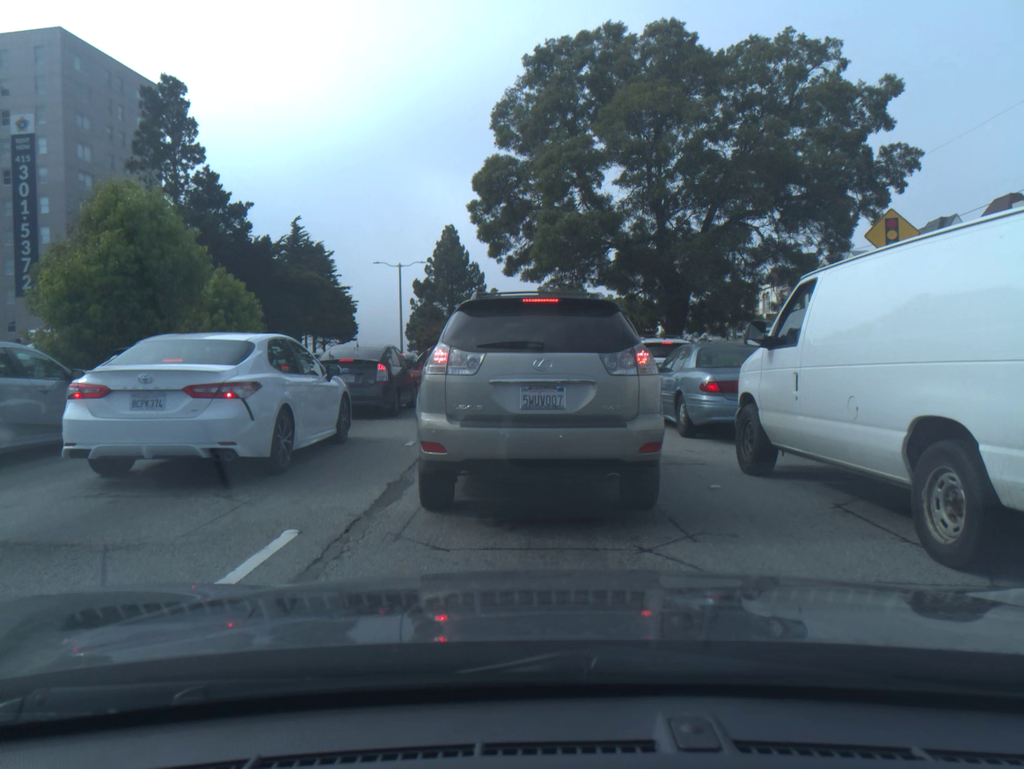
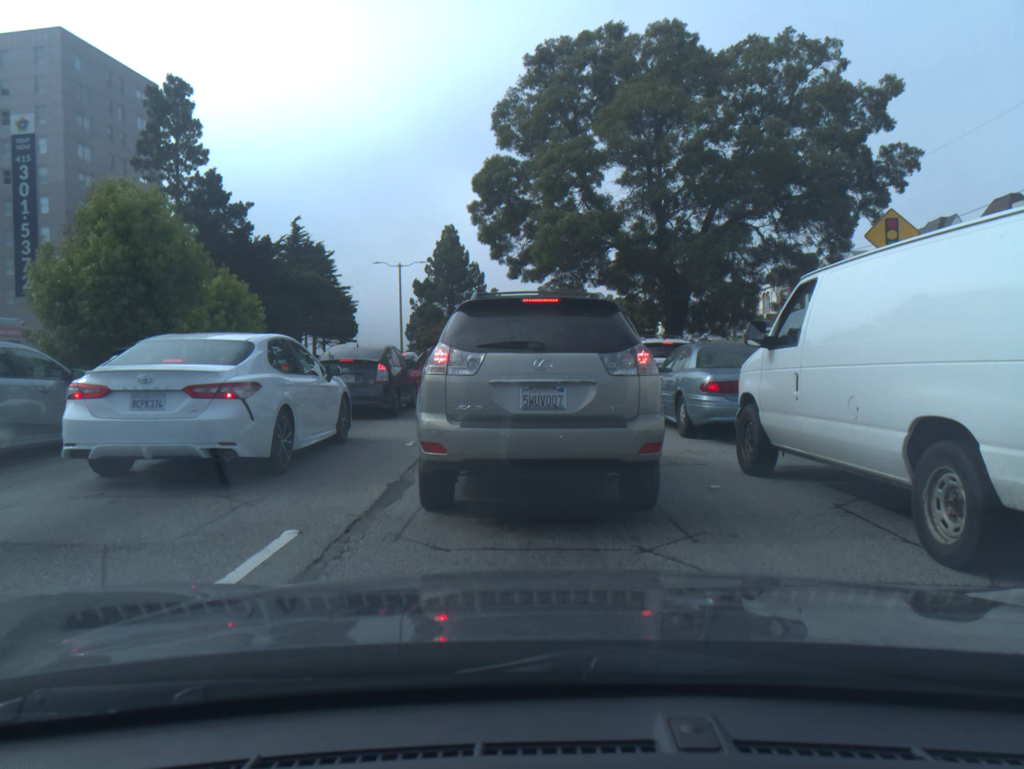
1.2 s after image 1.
(0.0, 0.0) m; 0°
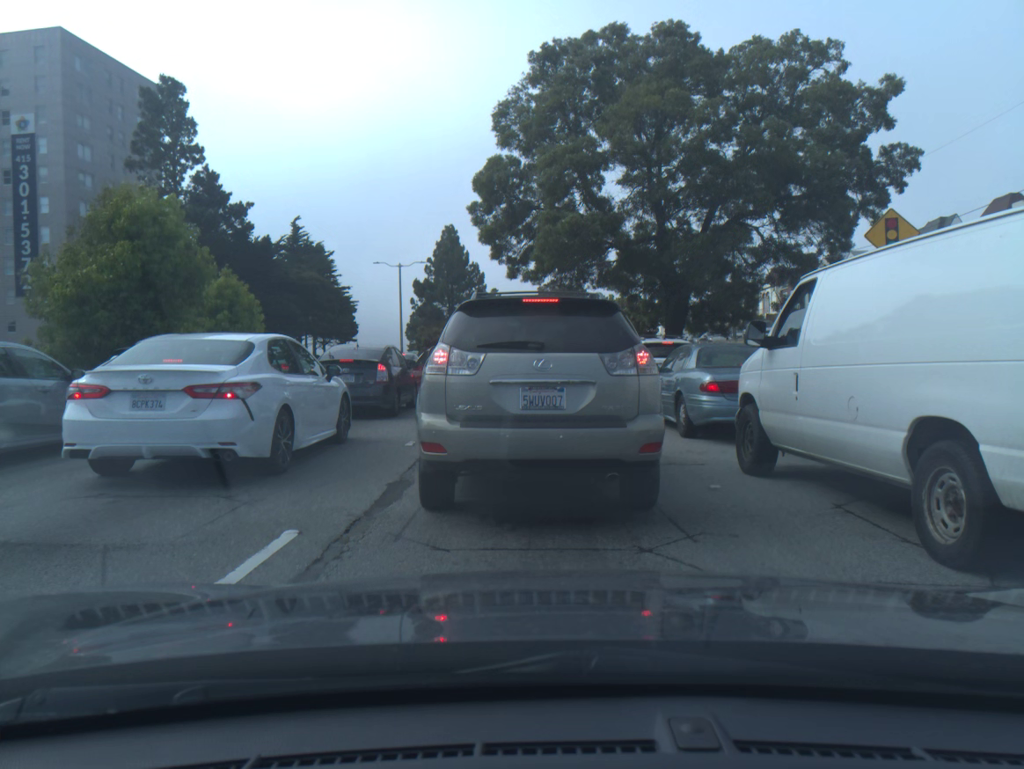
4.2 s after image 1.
(0.0, 0.0) m; 0°
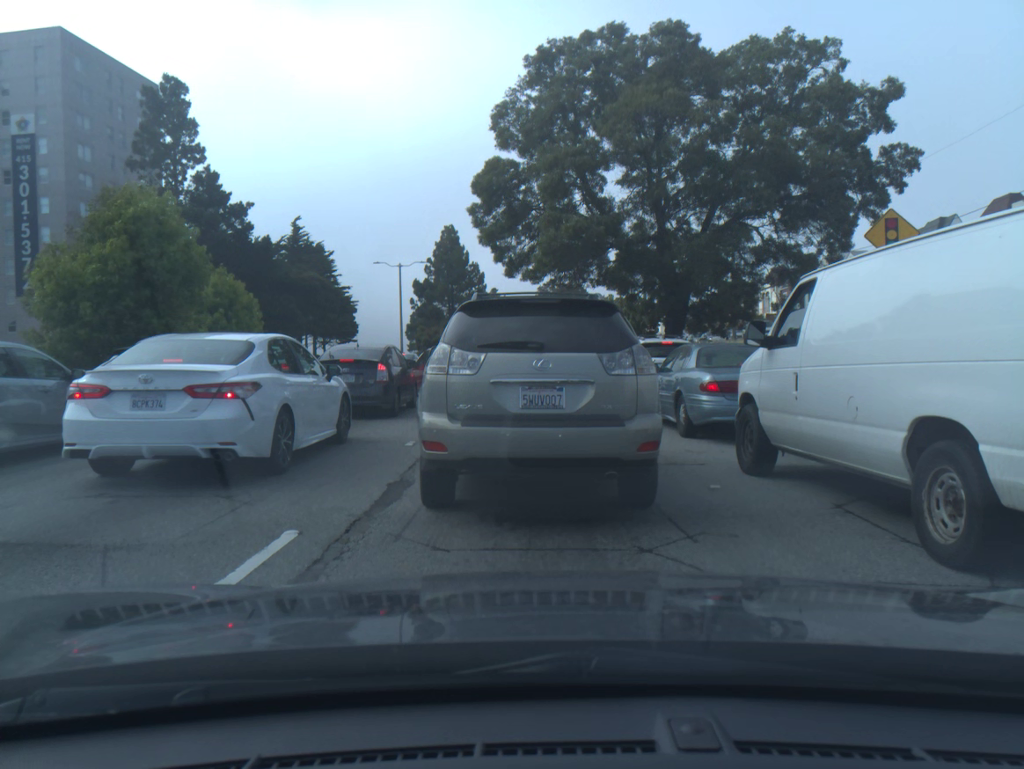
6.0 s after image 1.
(0.0, 0.0) m; 0°
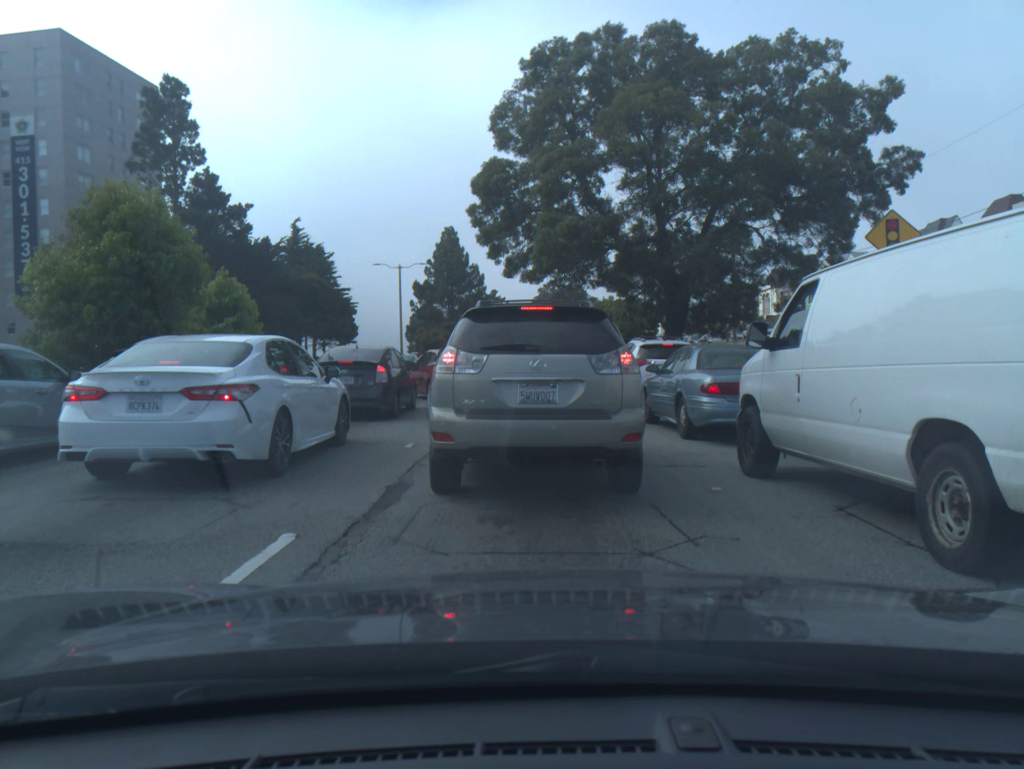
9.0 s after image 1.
(0.0, +0.1) m; 0°
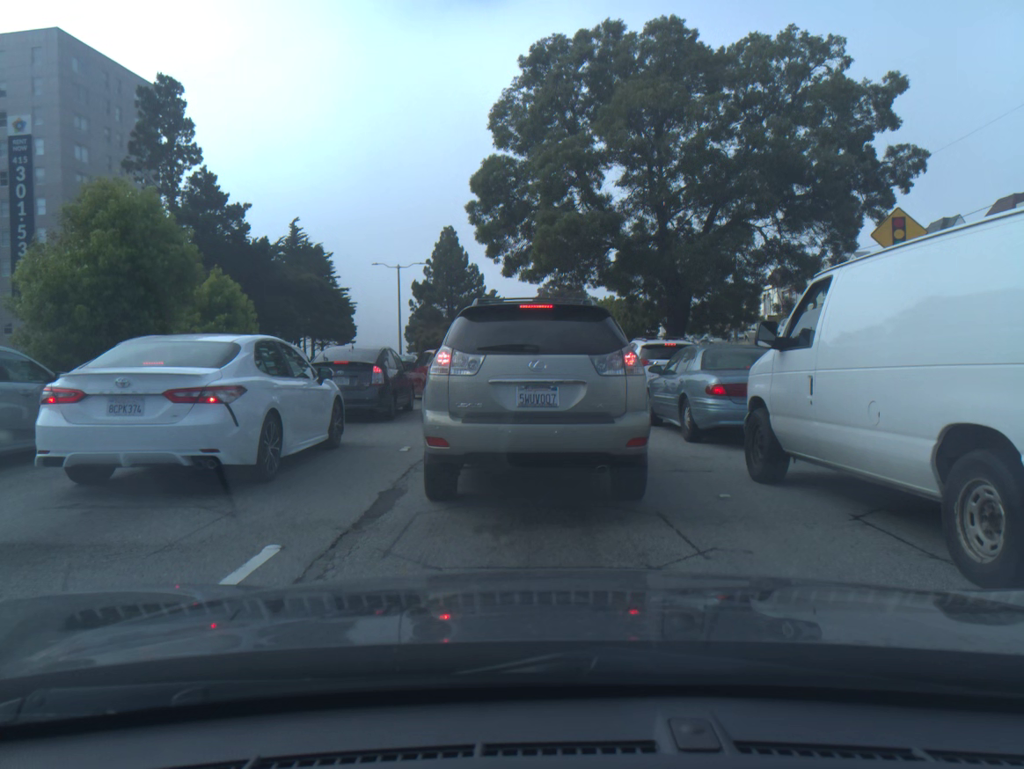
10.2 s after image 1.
(0.0, +0.3) m; 0°
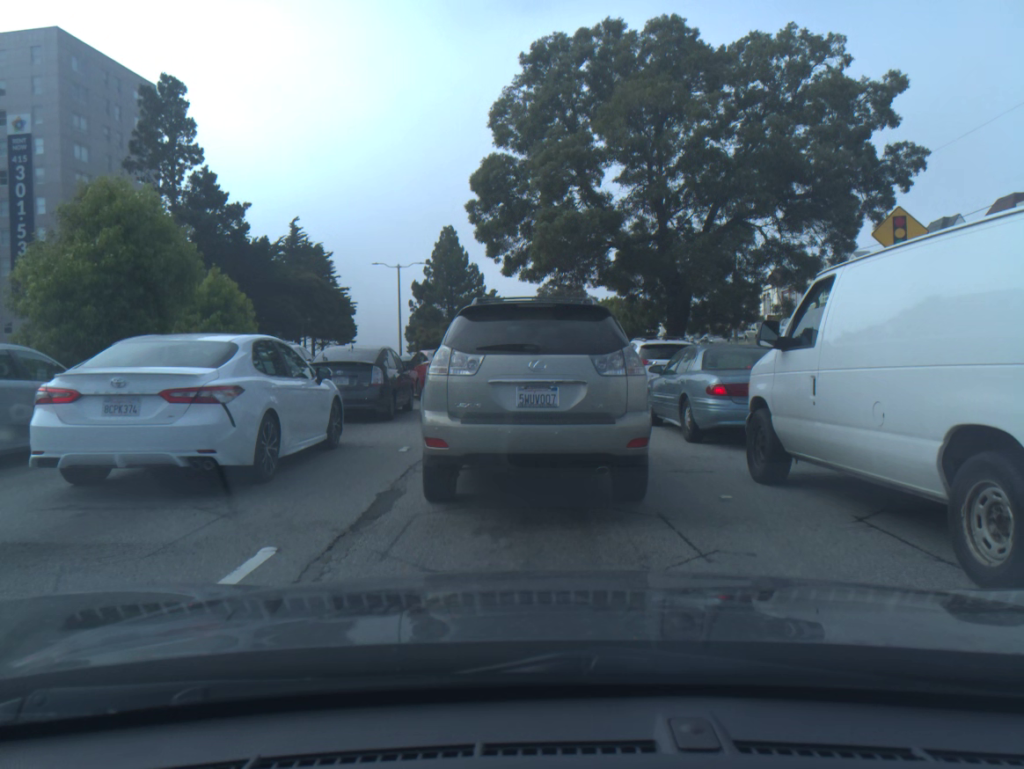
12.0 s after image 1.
(0.0, +0.1) m; 0°
